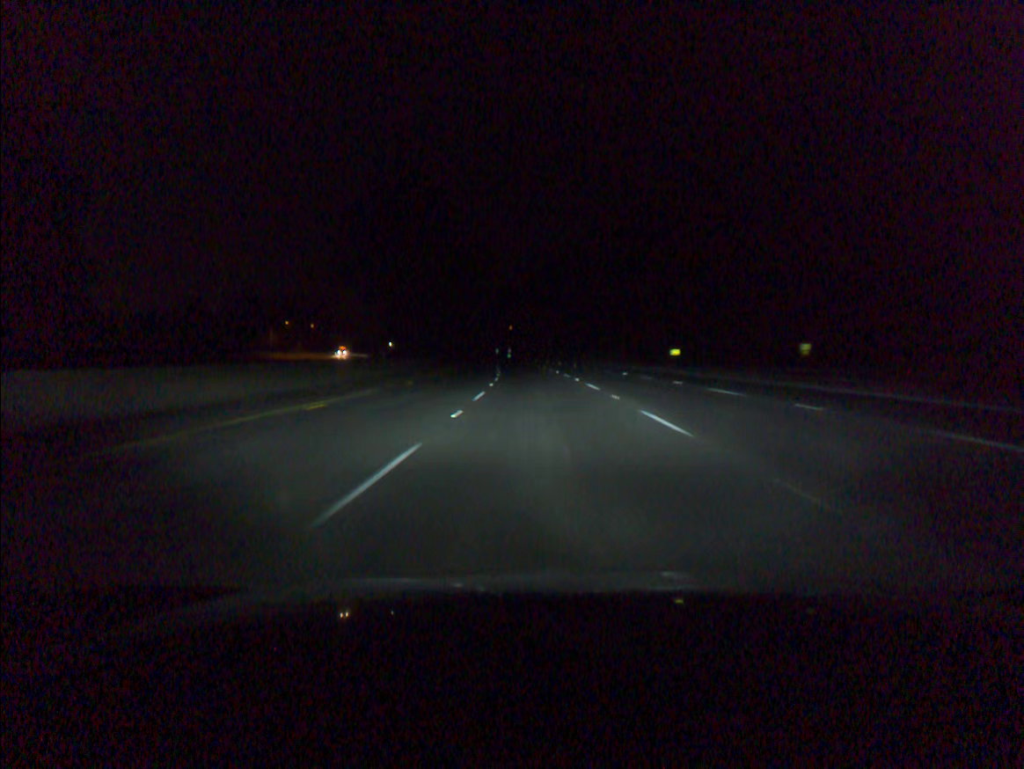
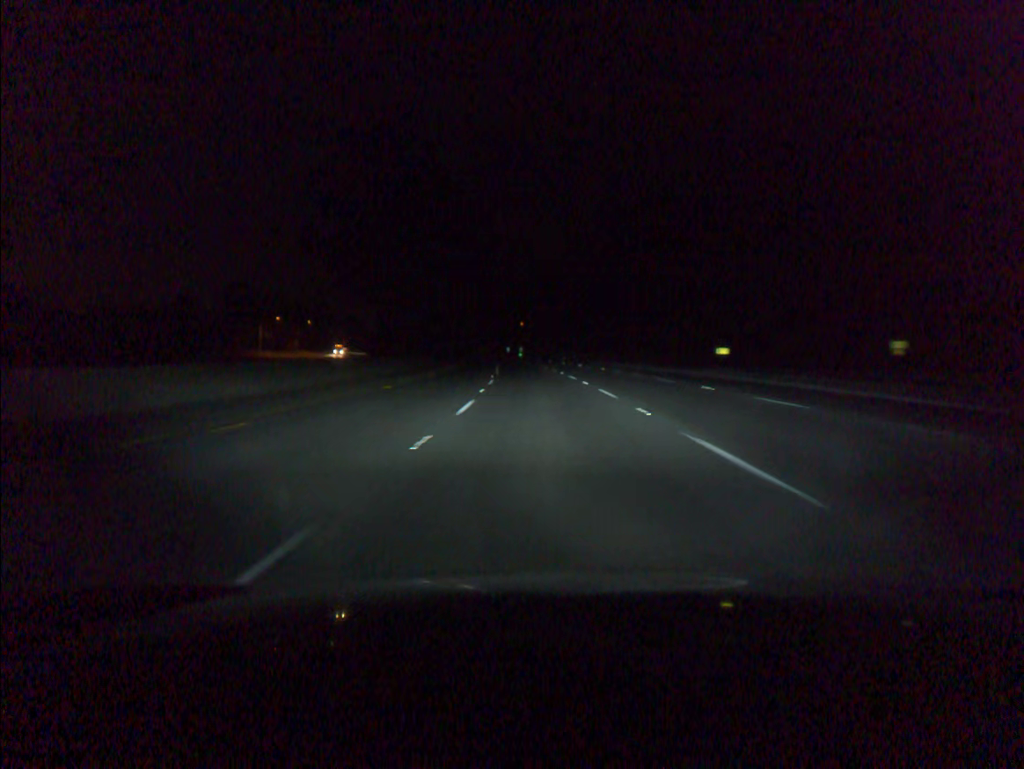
(-0.1, +19.7) m; -1°
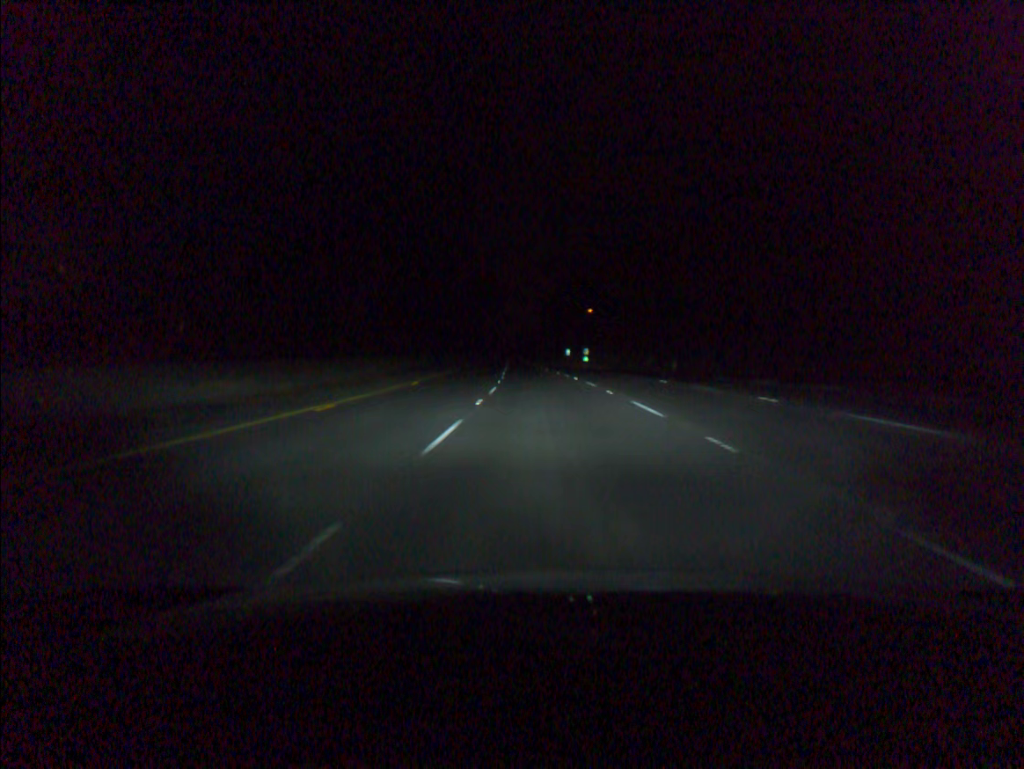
(-3.0, +78.5) m; -4°
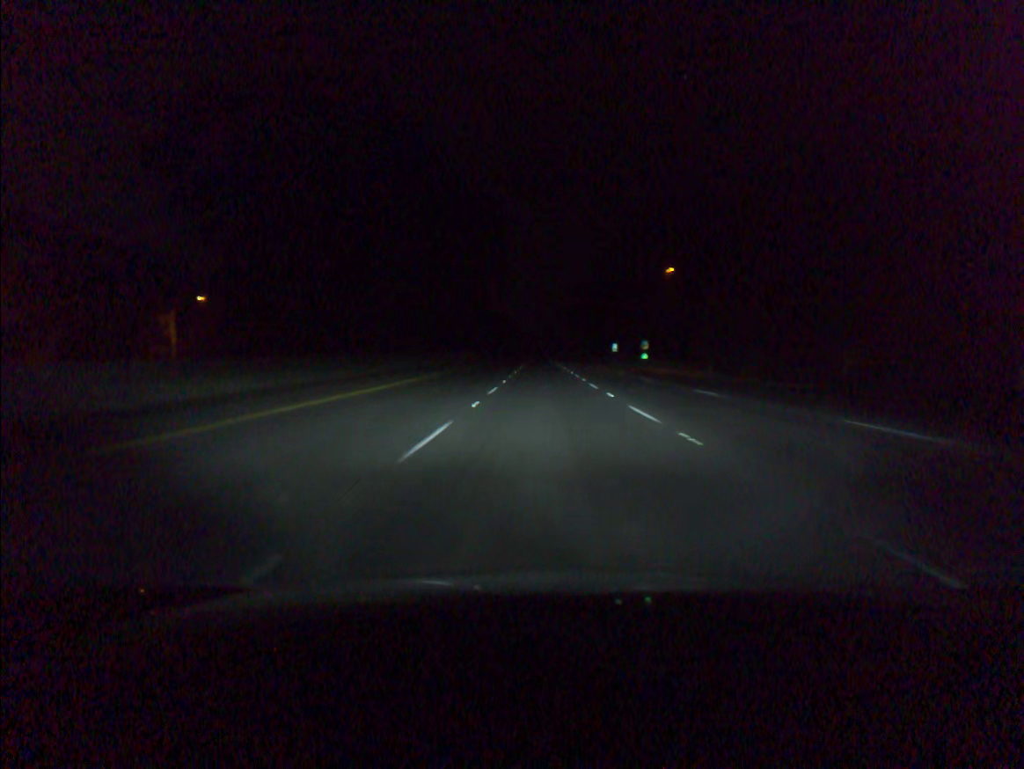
(-1.1, +58.9) m; -2°
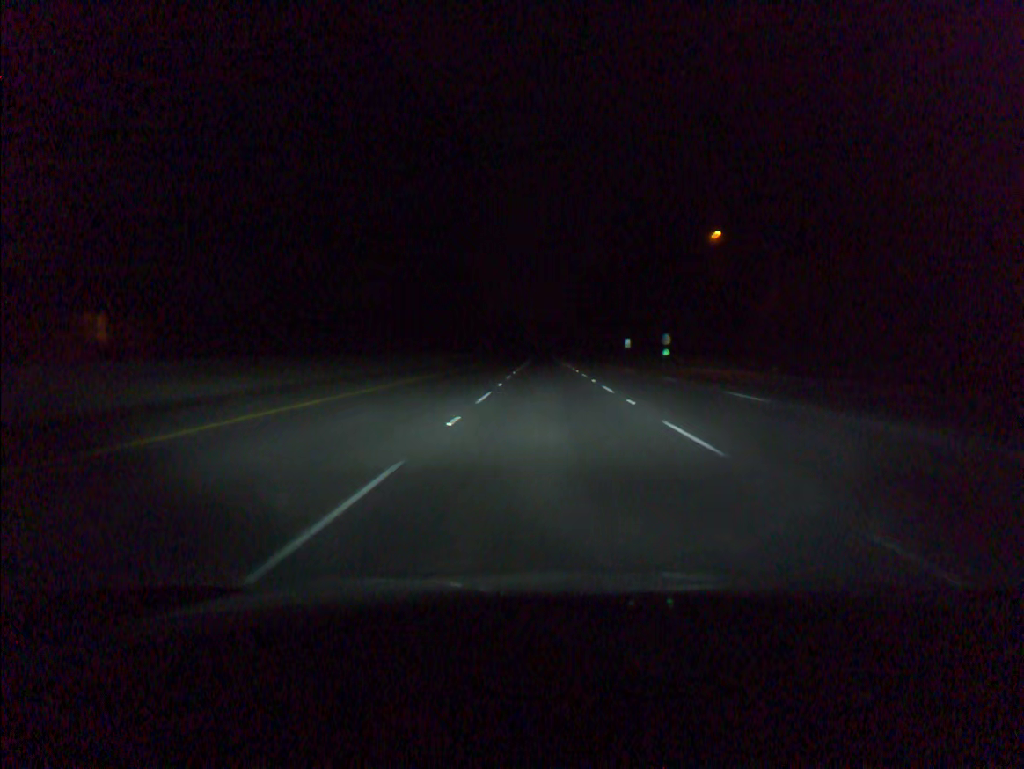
(0.0, +19.6) m; 0°
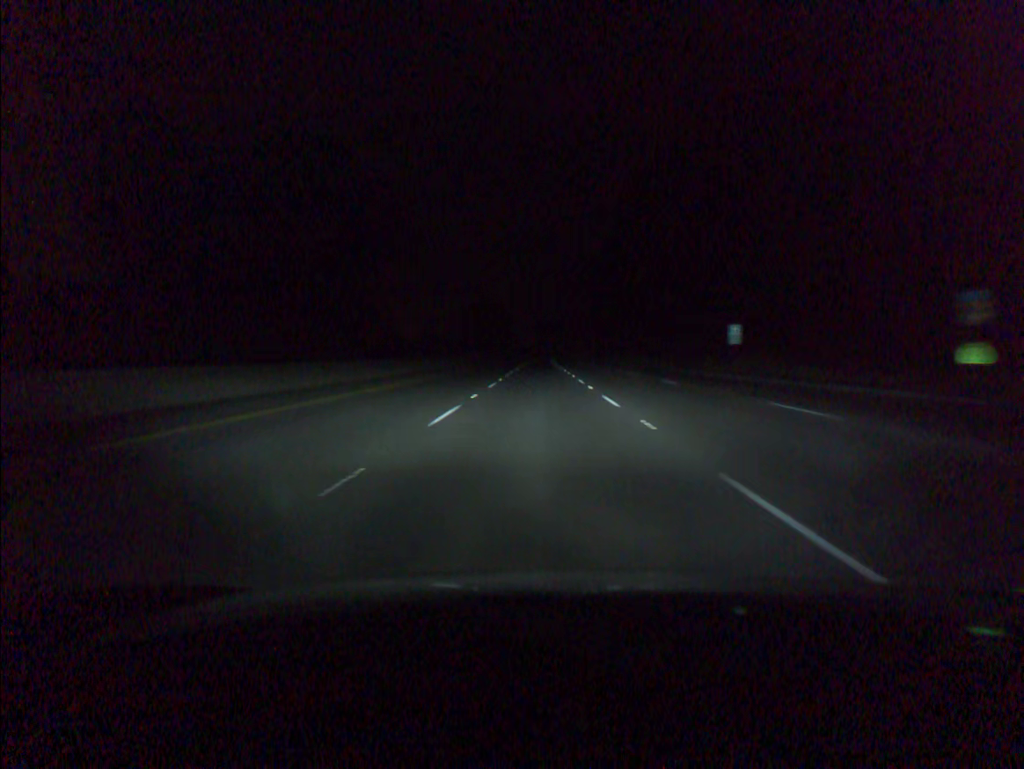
(+0.3, +78.6) m; 0°
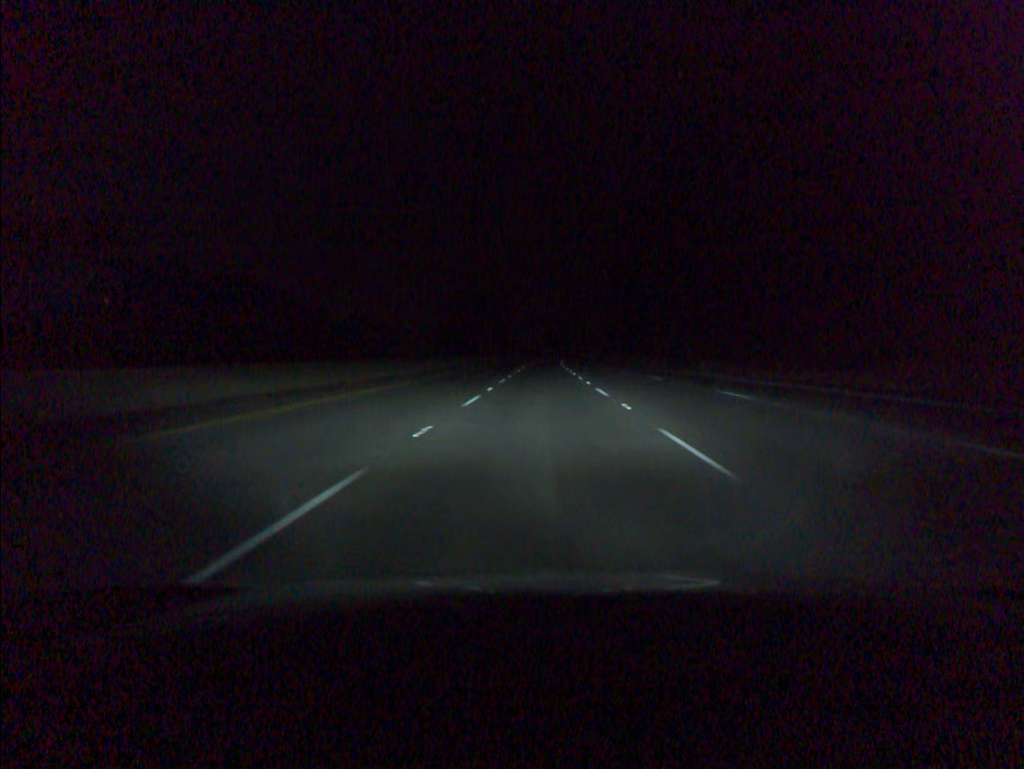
(-0.2, +39.3) m; 0°
